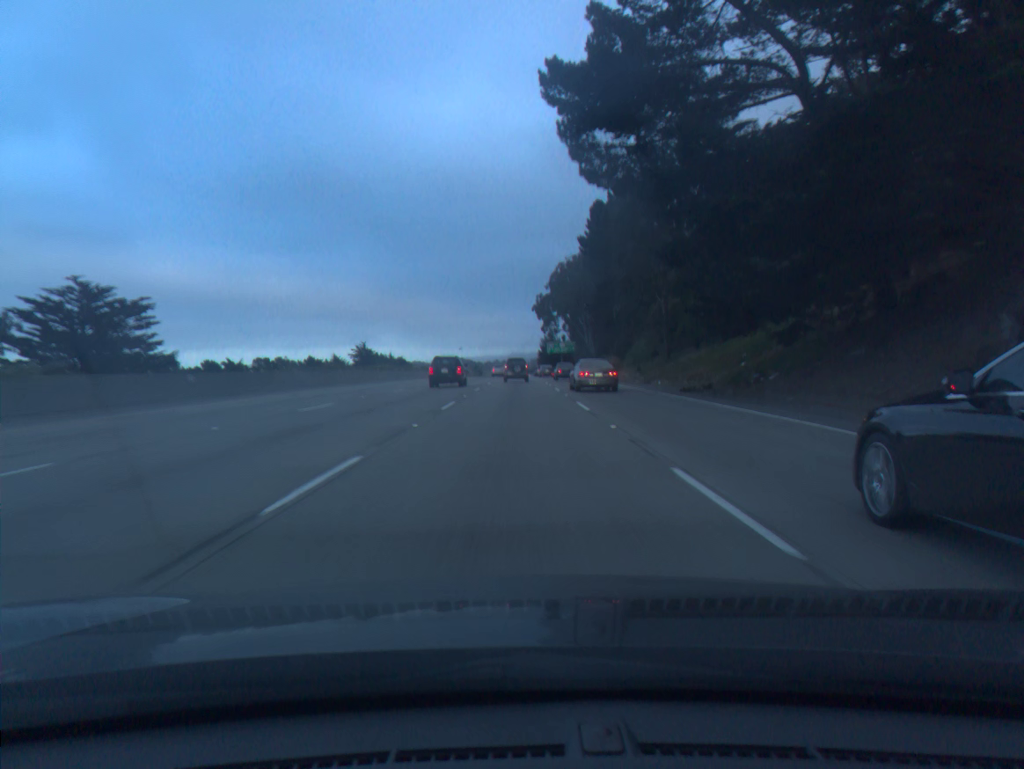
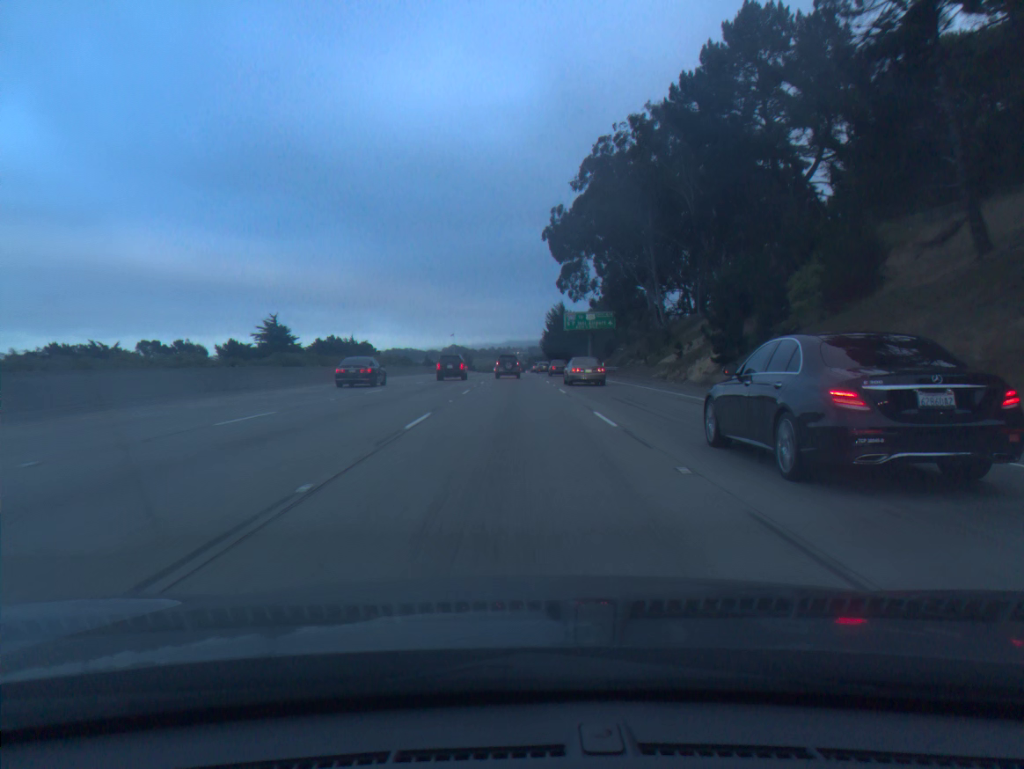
(+0.1, +78.6) m; 0°
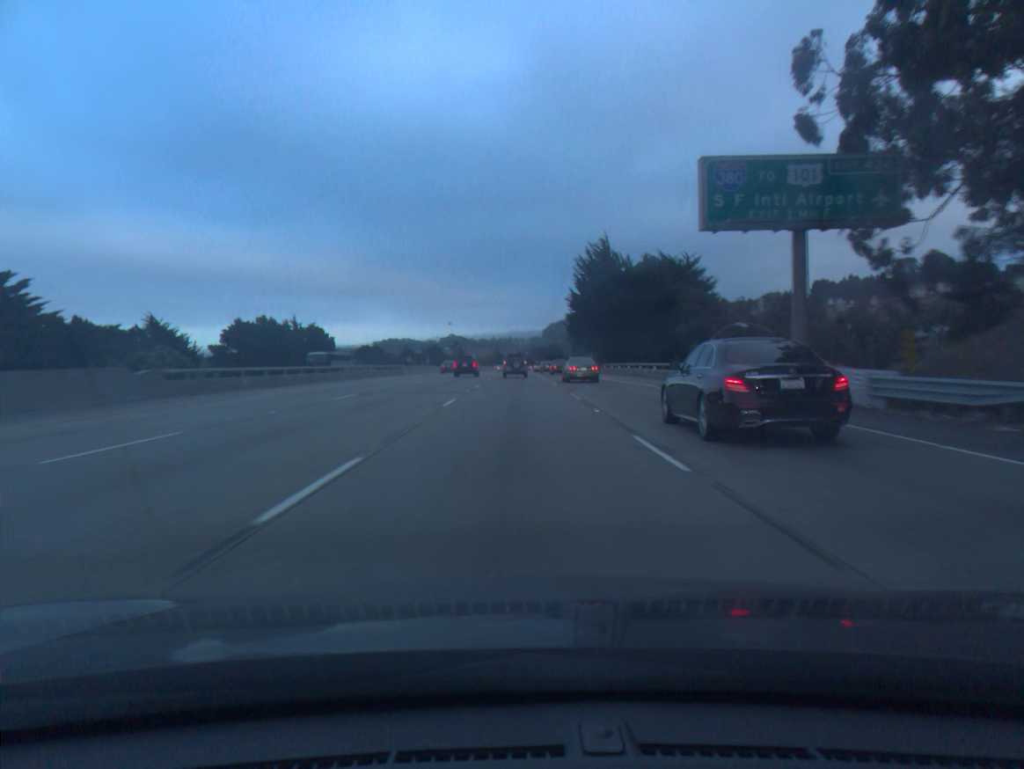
(-0.2, +78.7) m; 0°
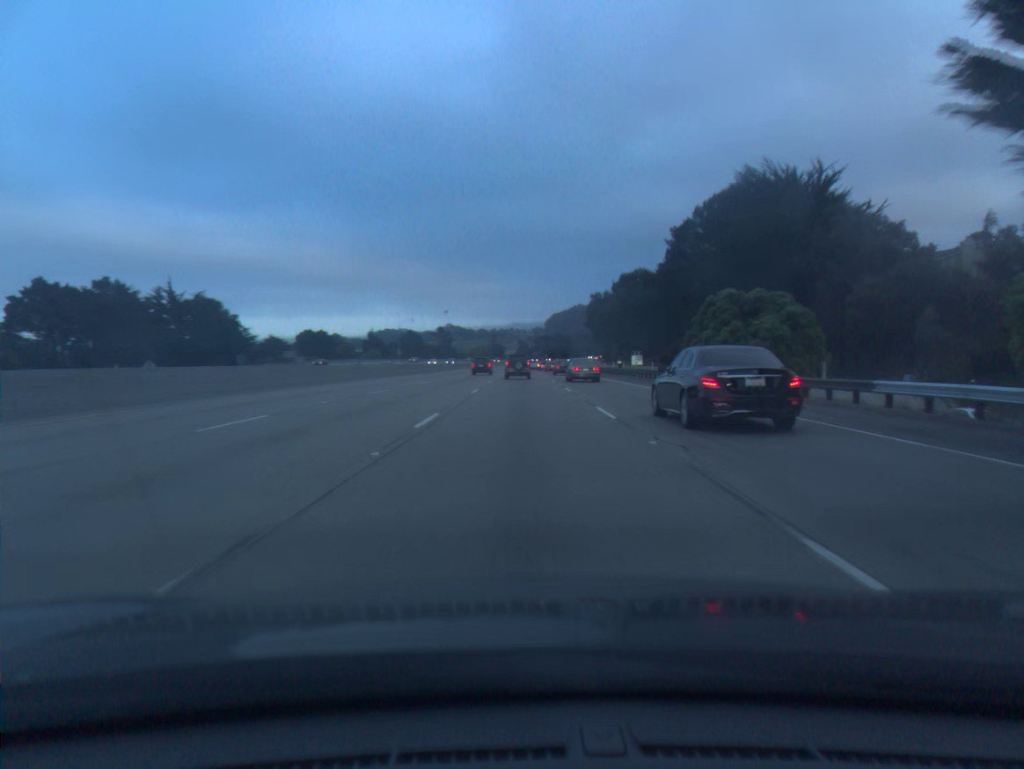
(-0.1, +79.1) m; 0°
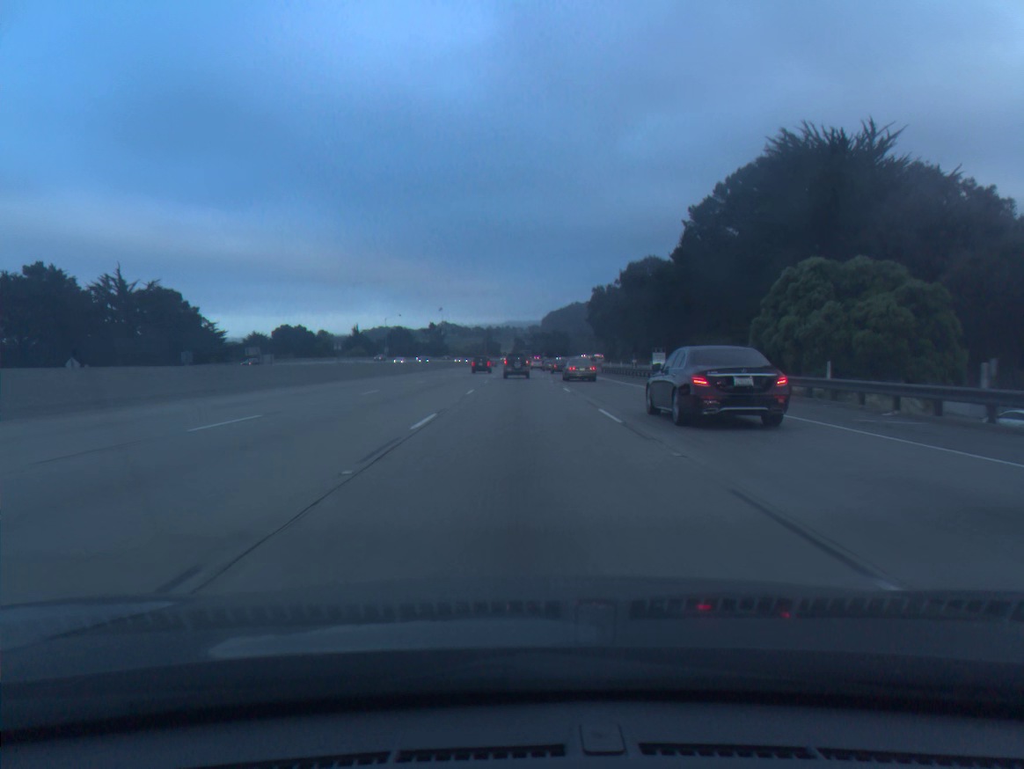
(0.0, +15.7) m; 0°
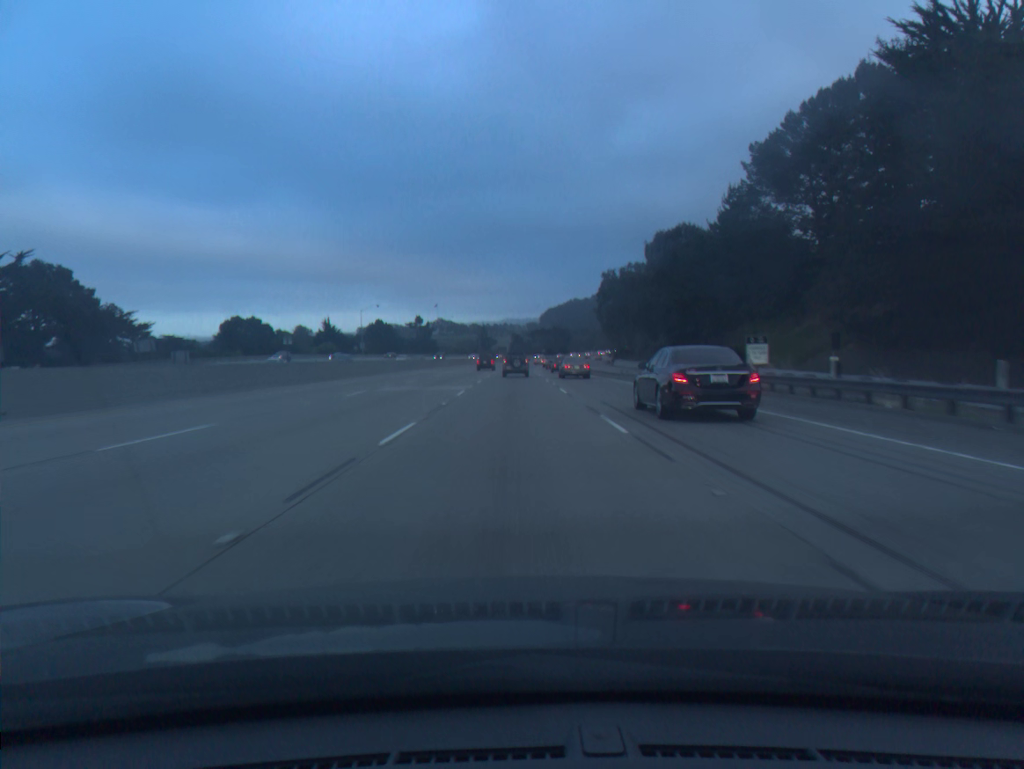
(+0.1, +31.3) m; 0°
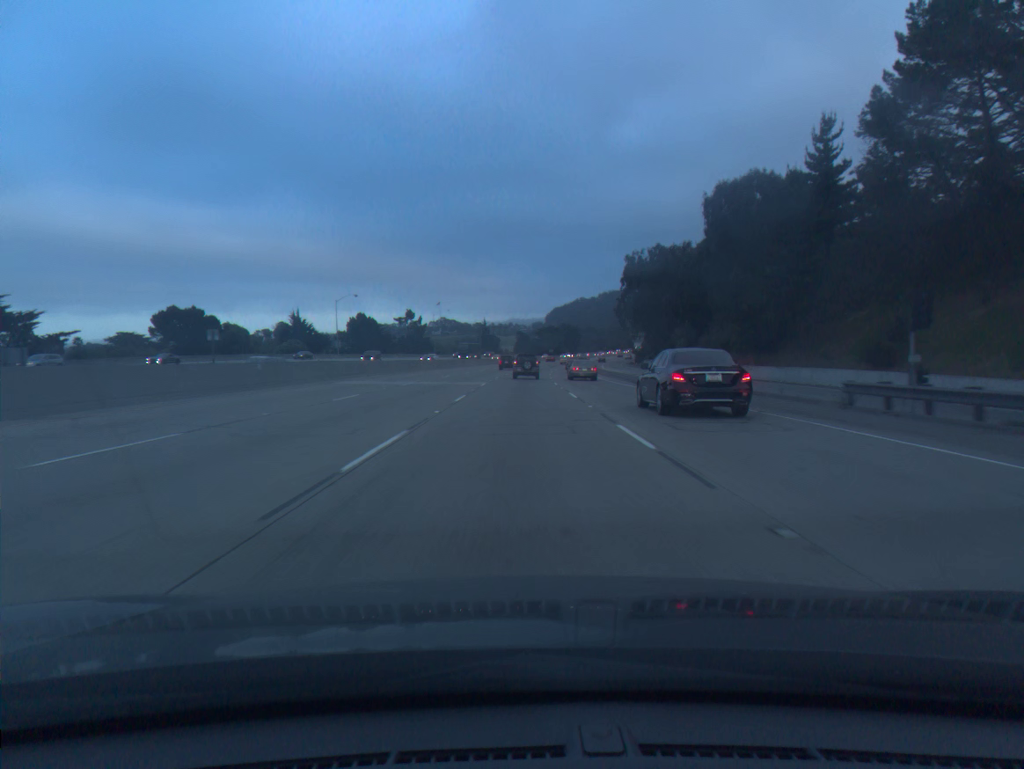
(-0.1, +31.2) m; 0°
